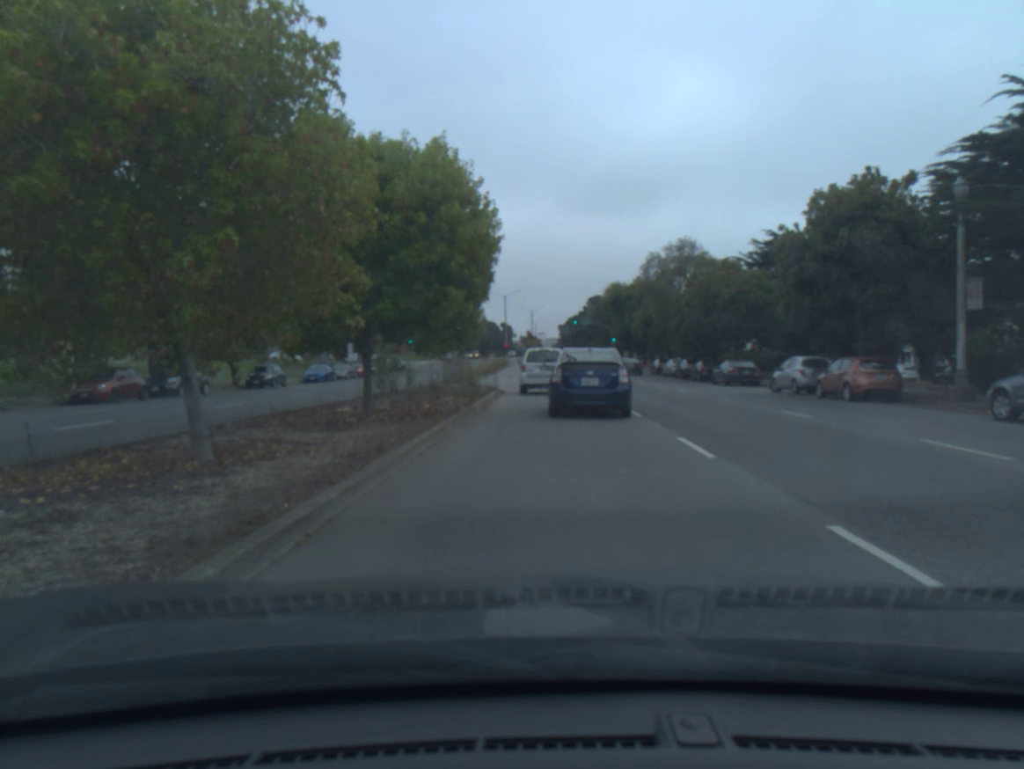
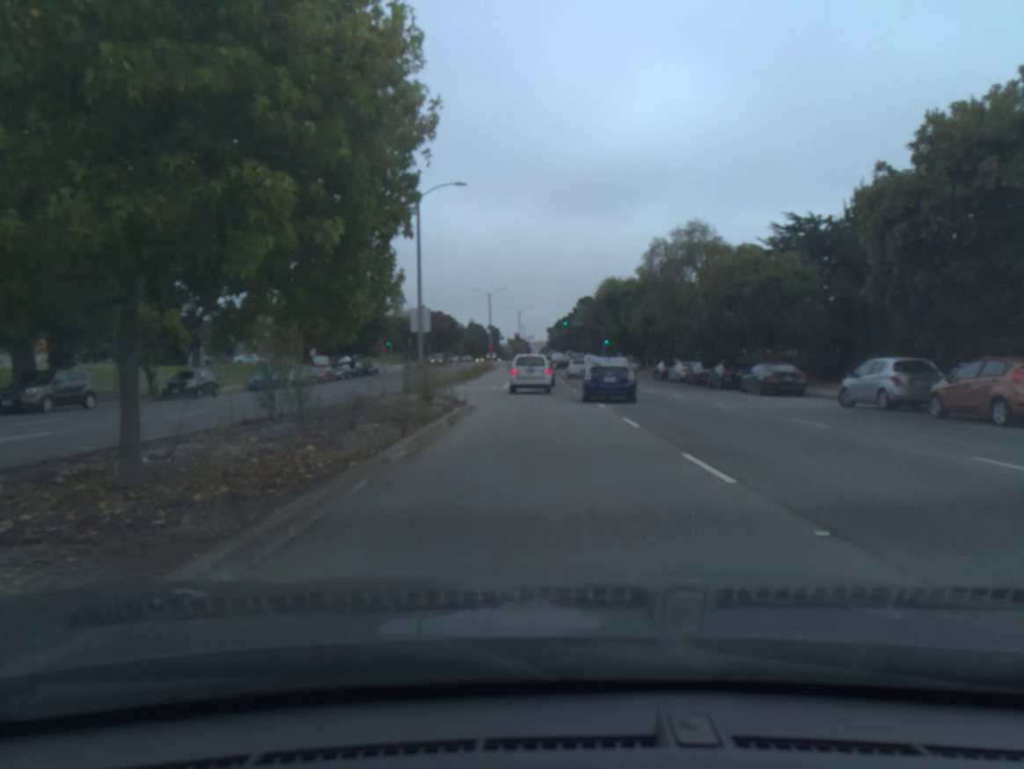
(+0.1, +8.9) m; +1°
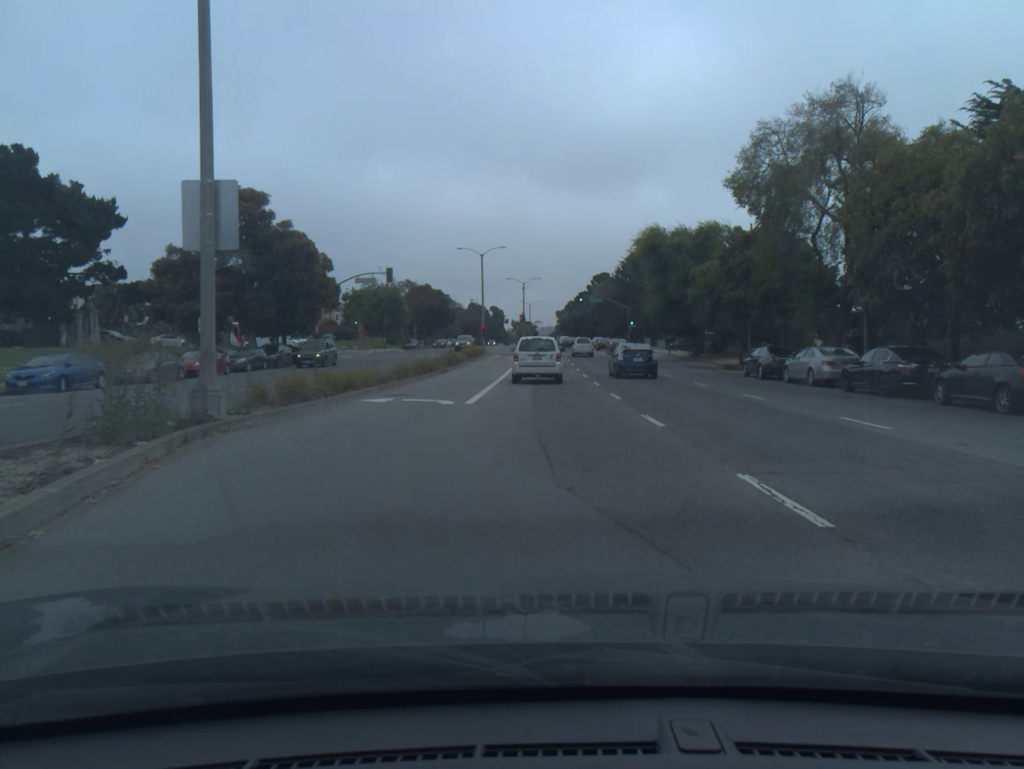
(-0.4, +24.1) m; -1°
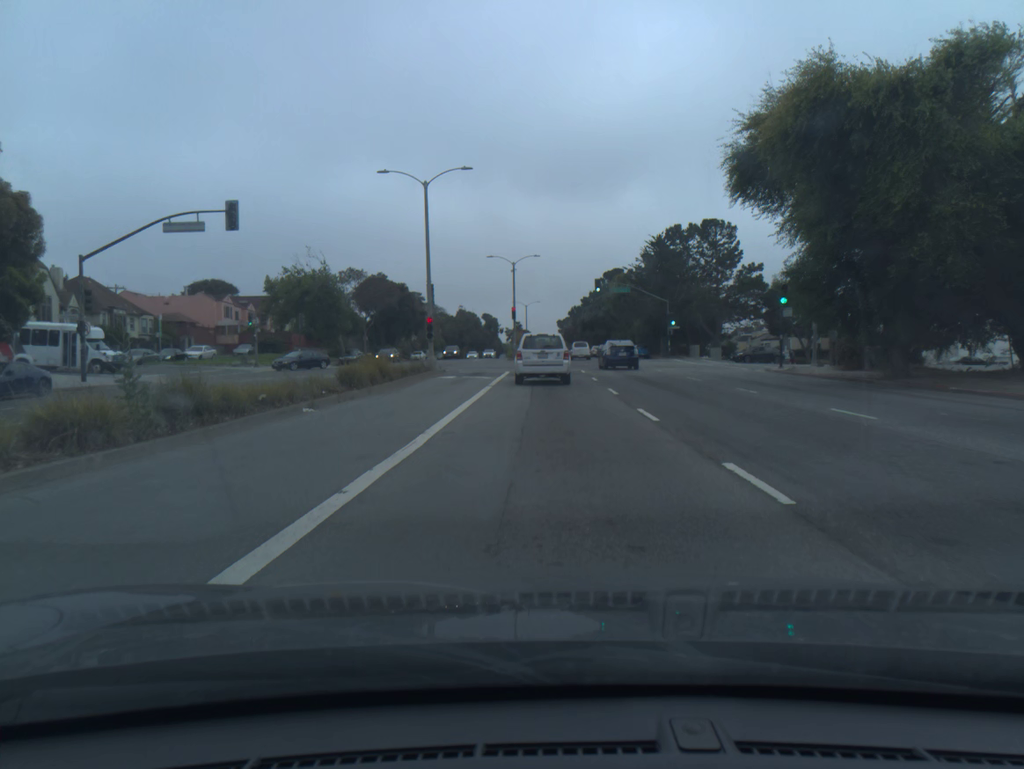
(0.0, +35.8) m; 0°
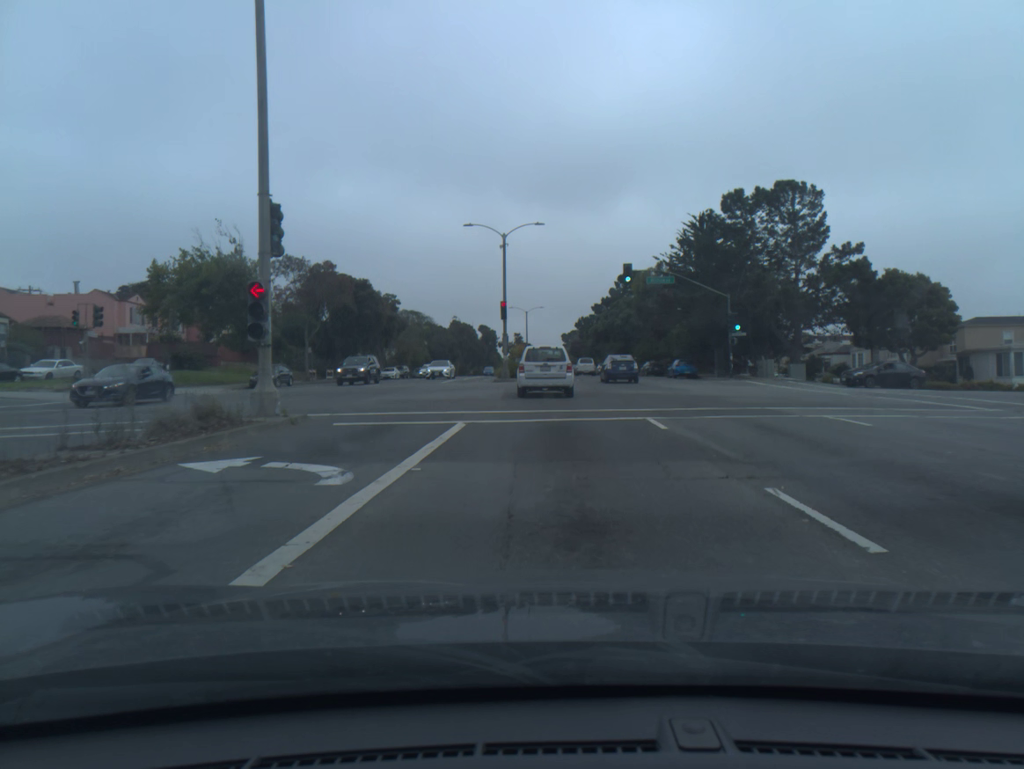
(0.0, +23.6) m; 0°
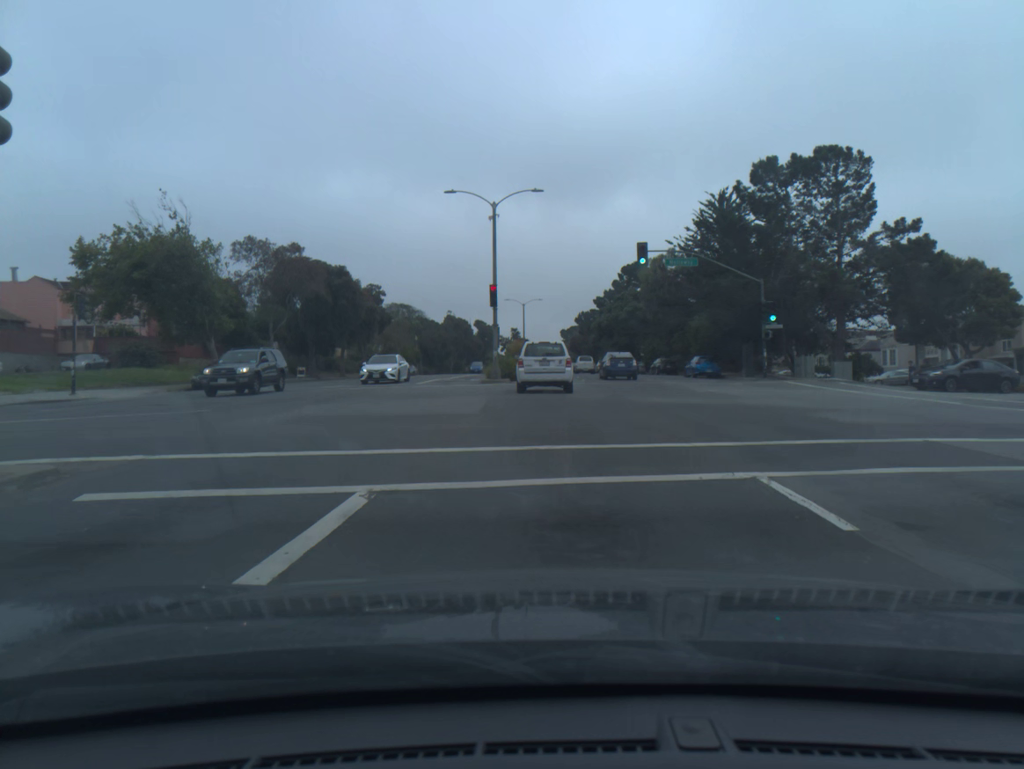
(0.0, +8.2) m; 0°
